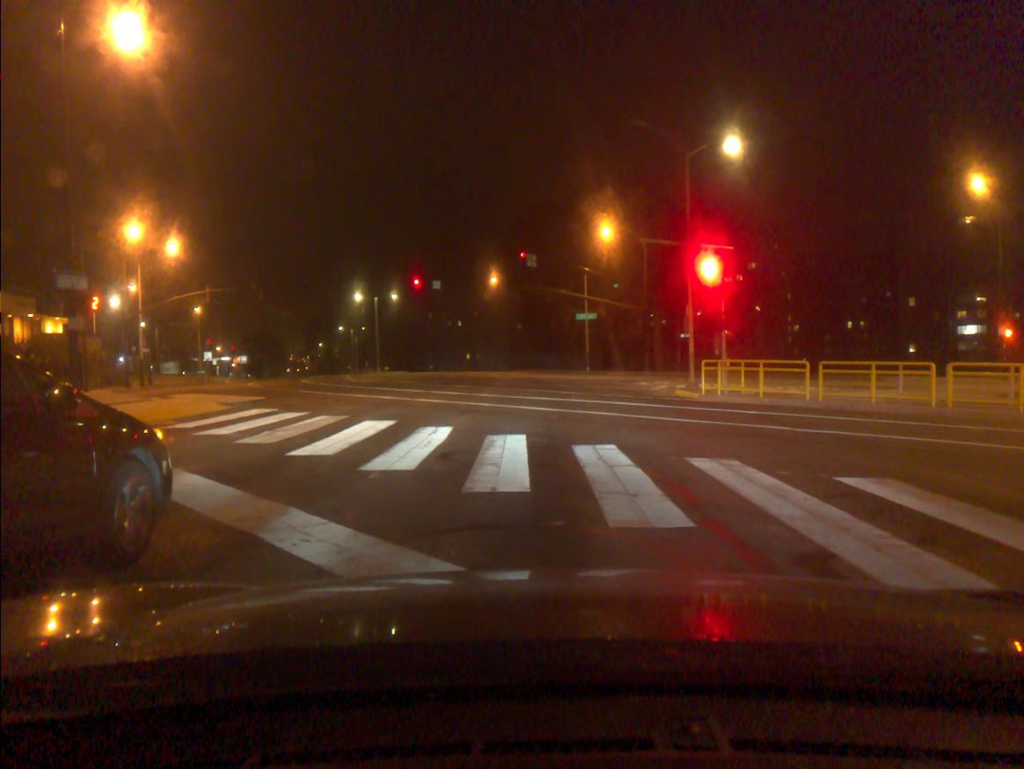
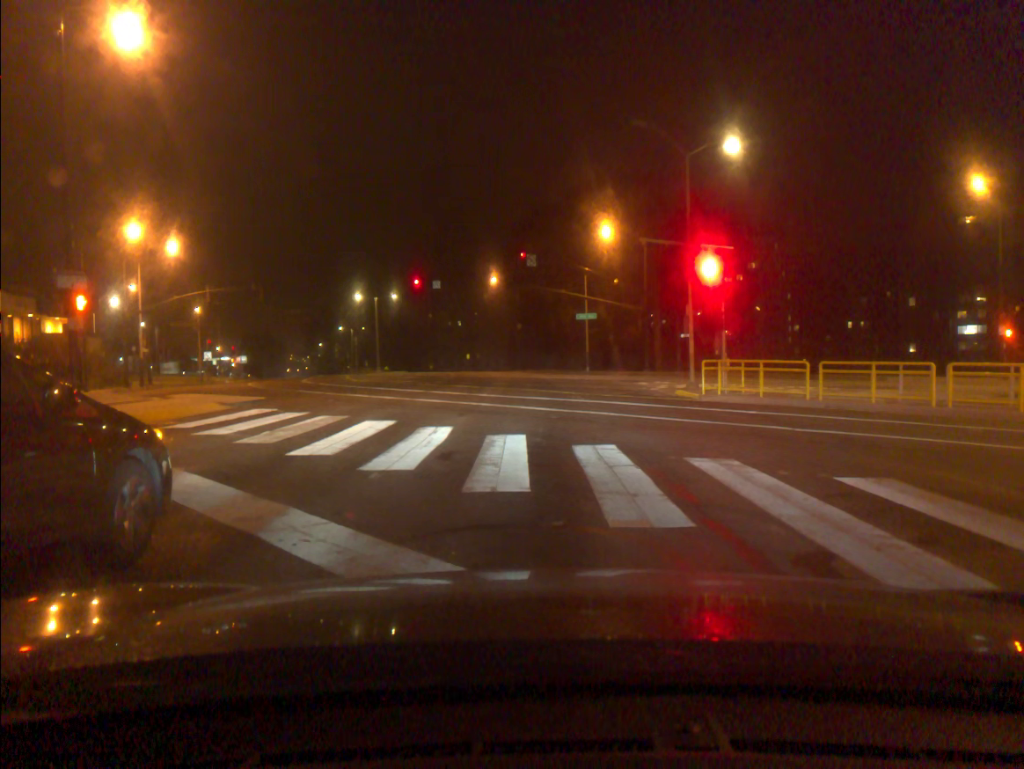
(0.0, 0.0) m; 0°
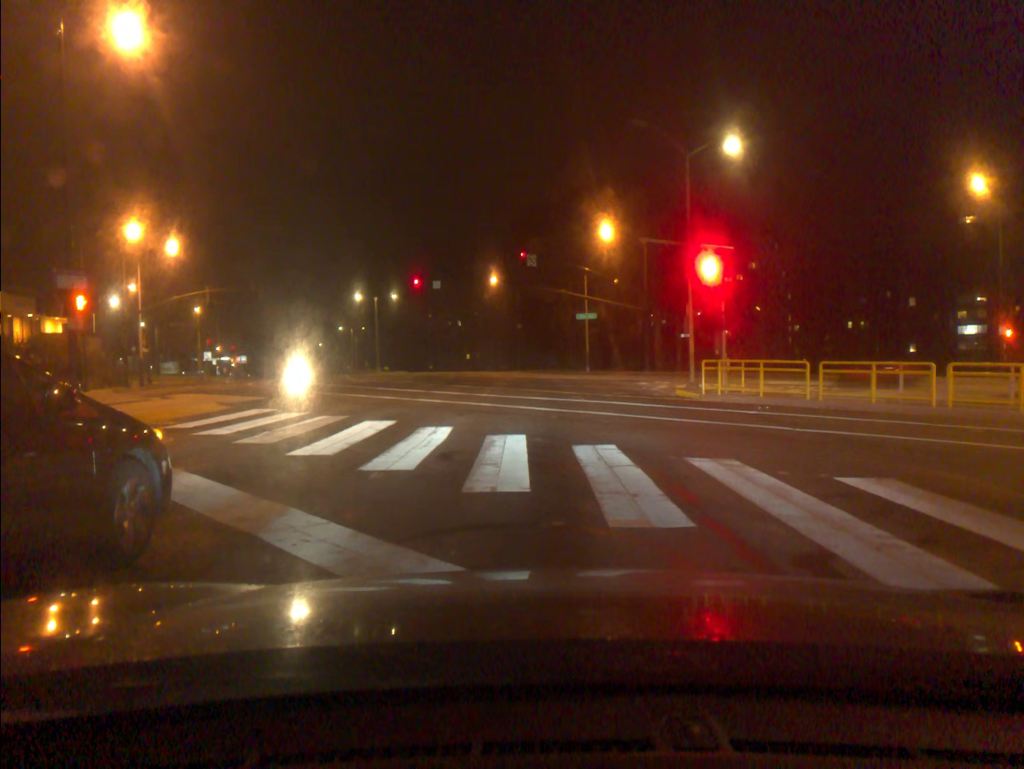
(0.0, 0.0) m; 0°
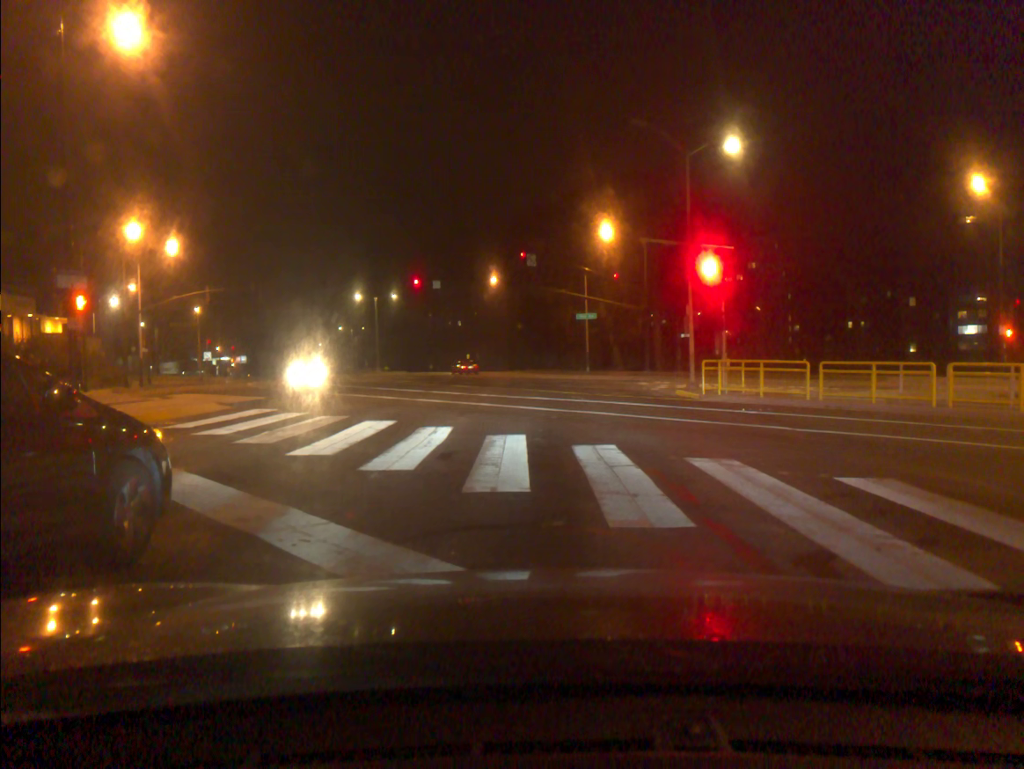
(0.0, 0.0) m; 0°
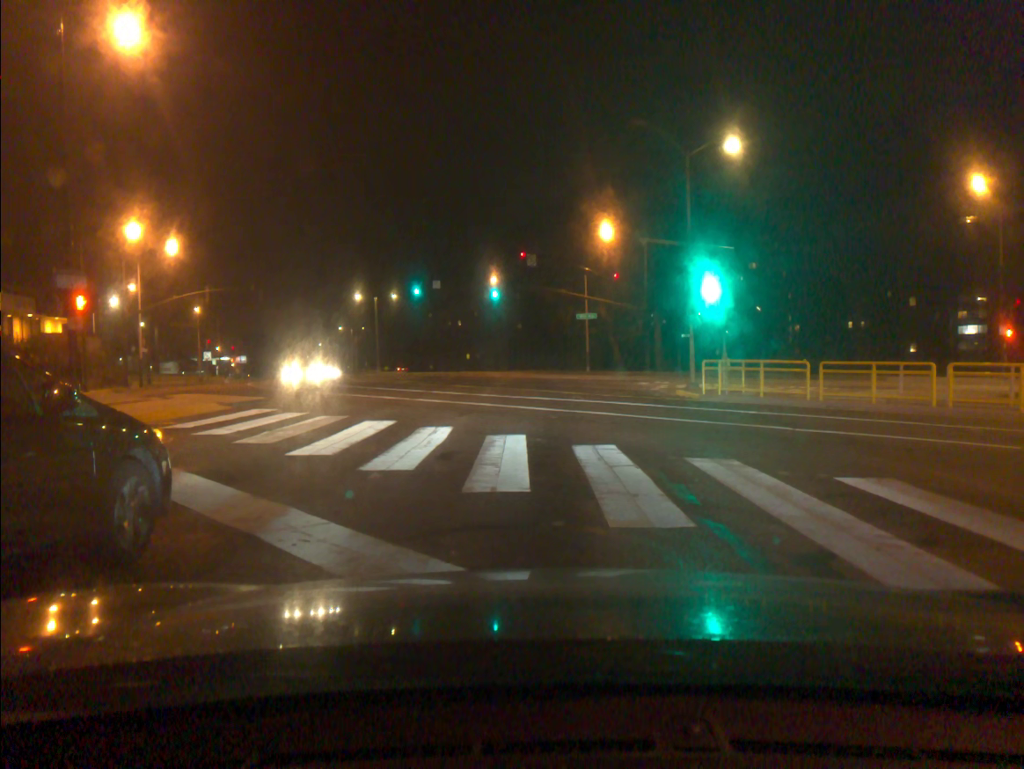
(0.0, 0.0) m; -1°
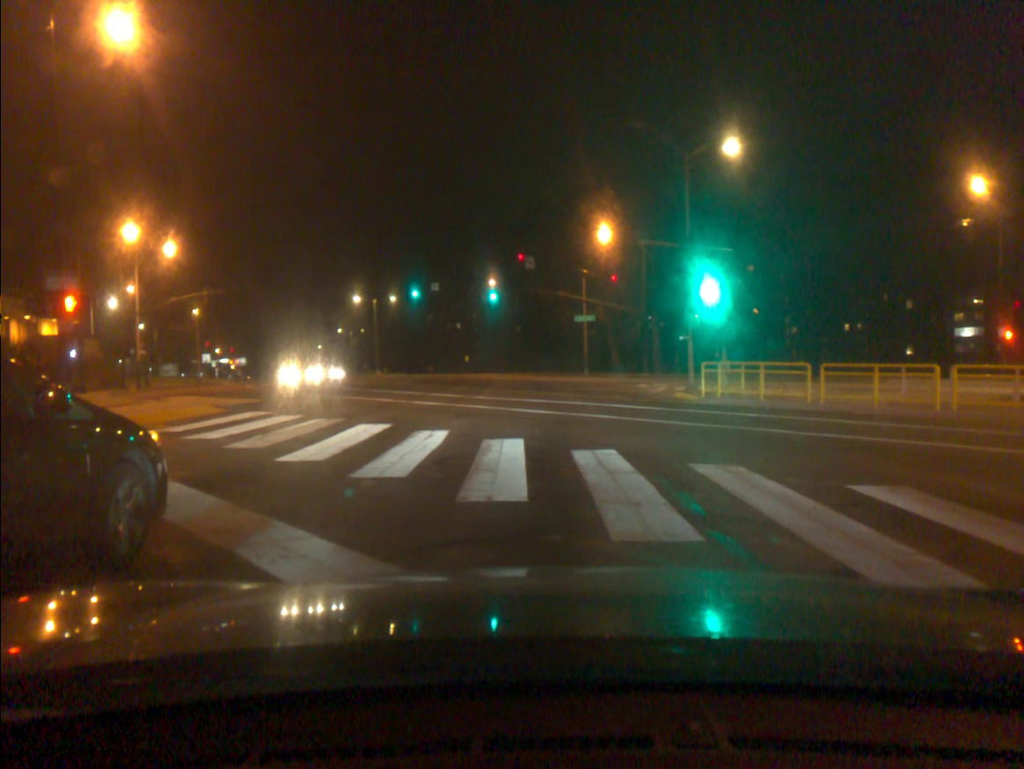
(0.0, +0.4) m; 0°
